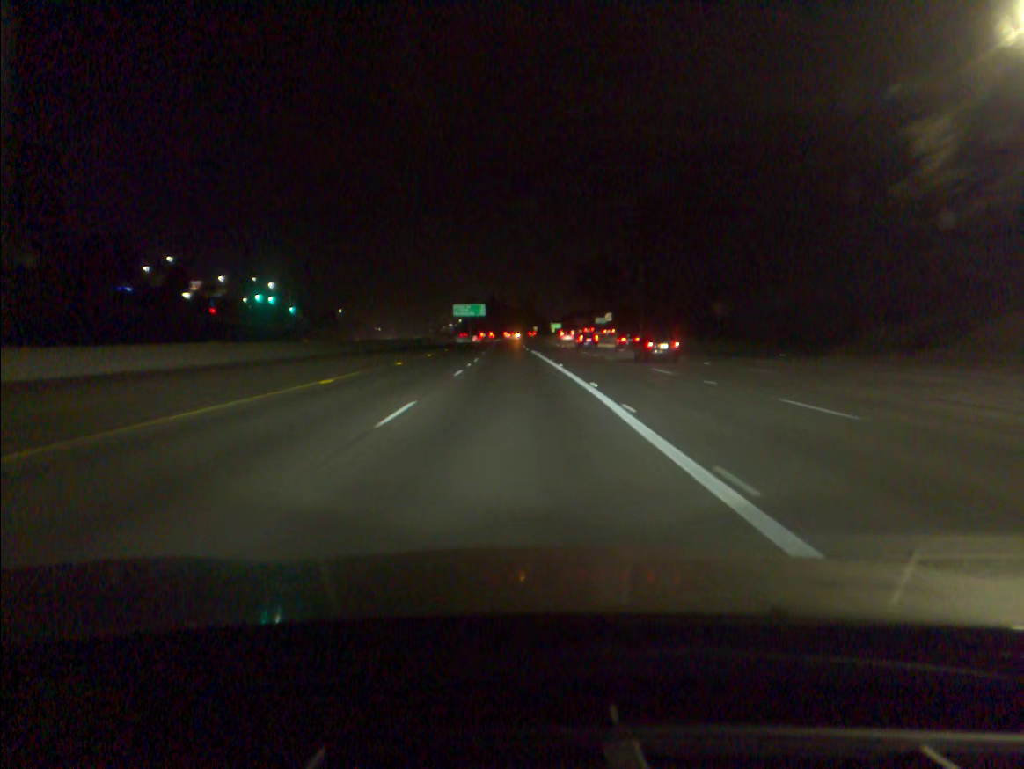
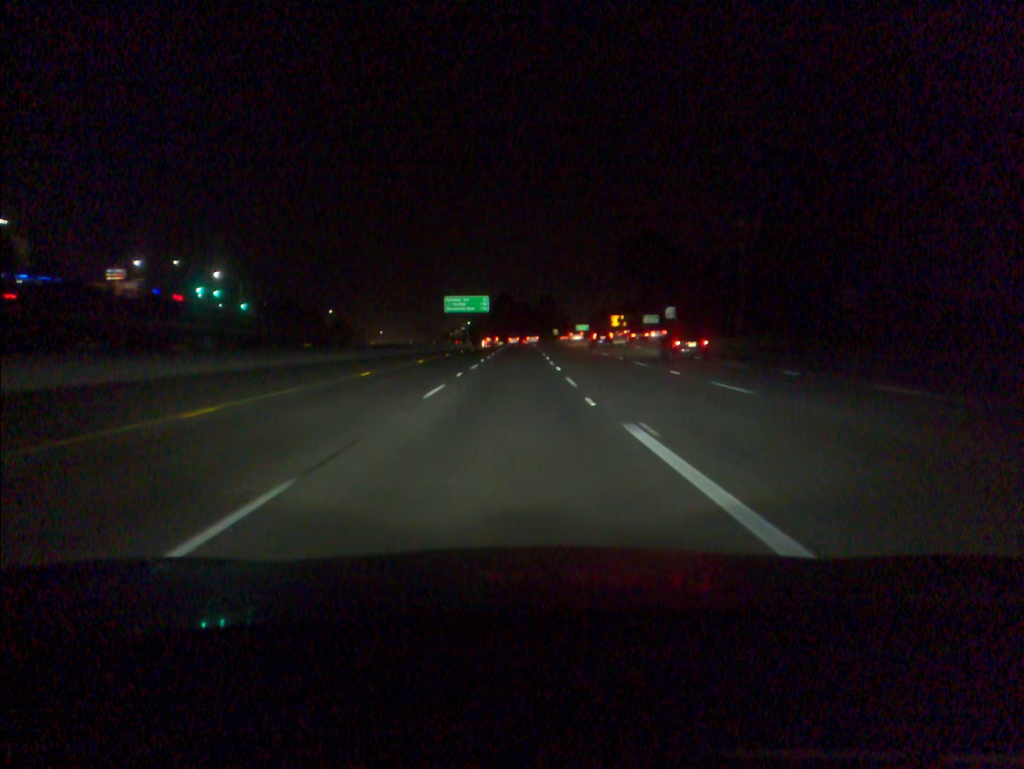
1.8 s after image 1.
(-0.6, +52.8) m; -1°
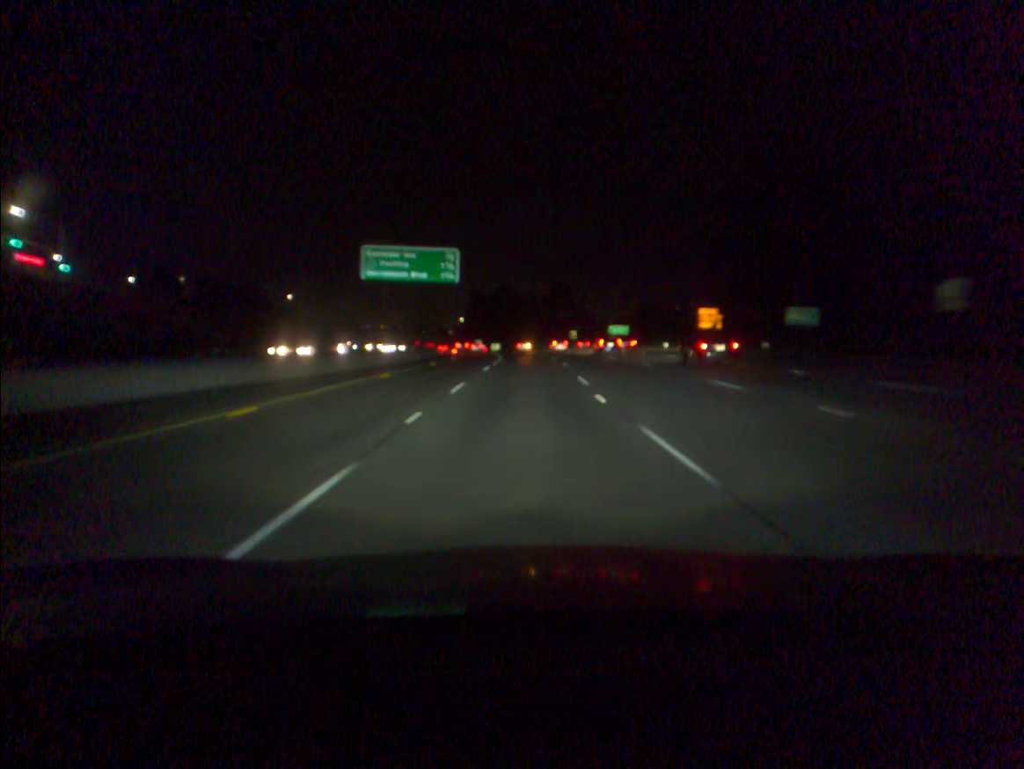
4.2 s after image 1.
(-0.3, +72.3) m; 0°
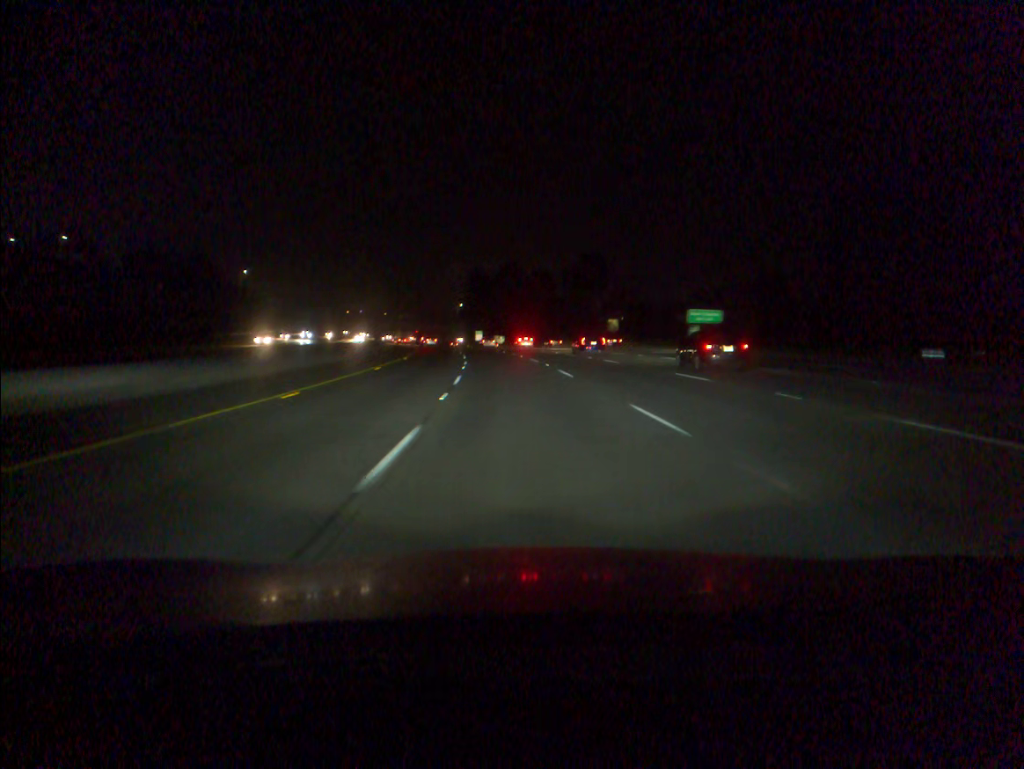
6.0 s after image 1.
(0.0, +54.8) m; 0°
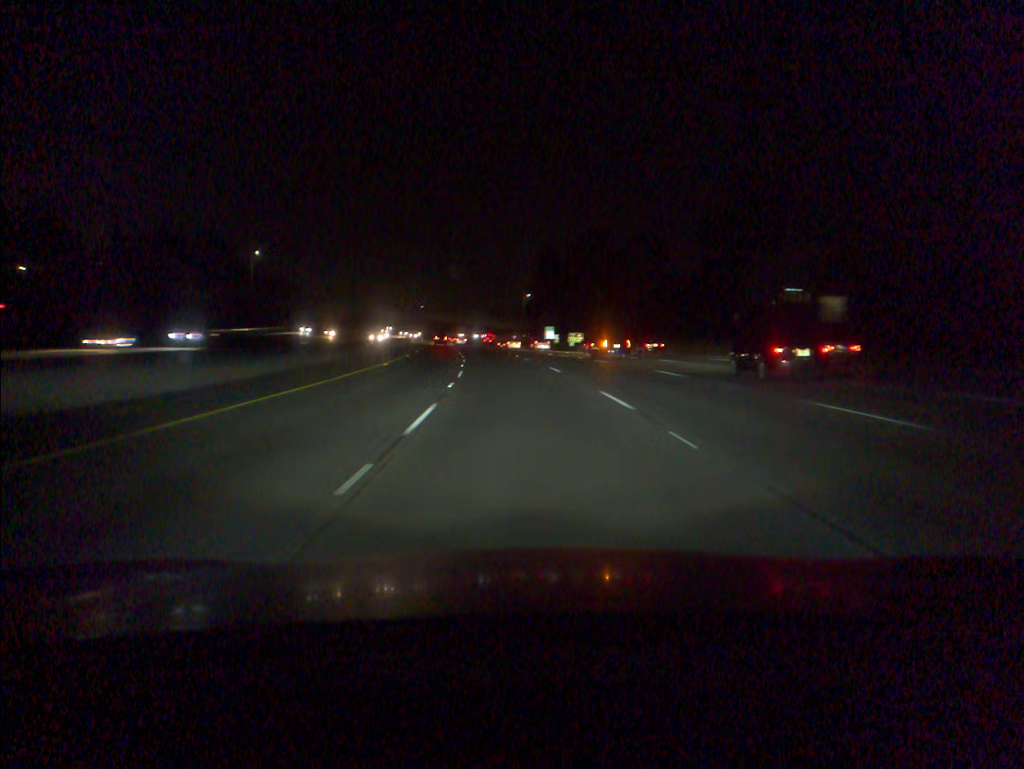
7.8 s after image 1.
(-2.4, +54.8) m; -5°
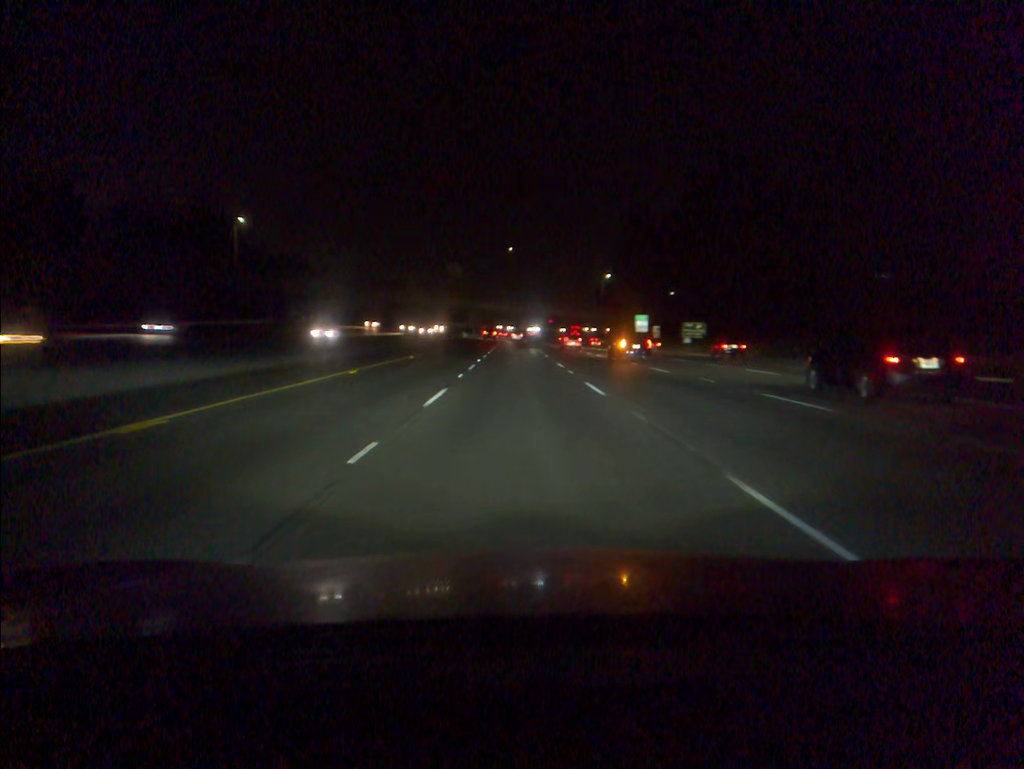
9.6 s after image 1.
(-2.4, +54.9) m; -5°
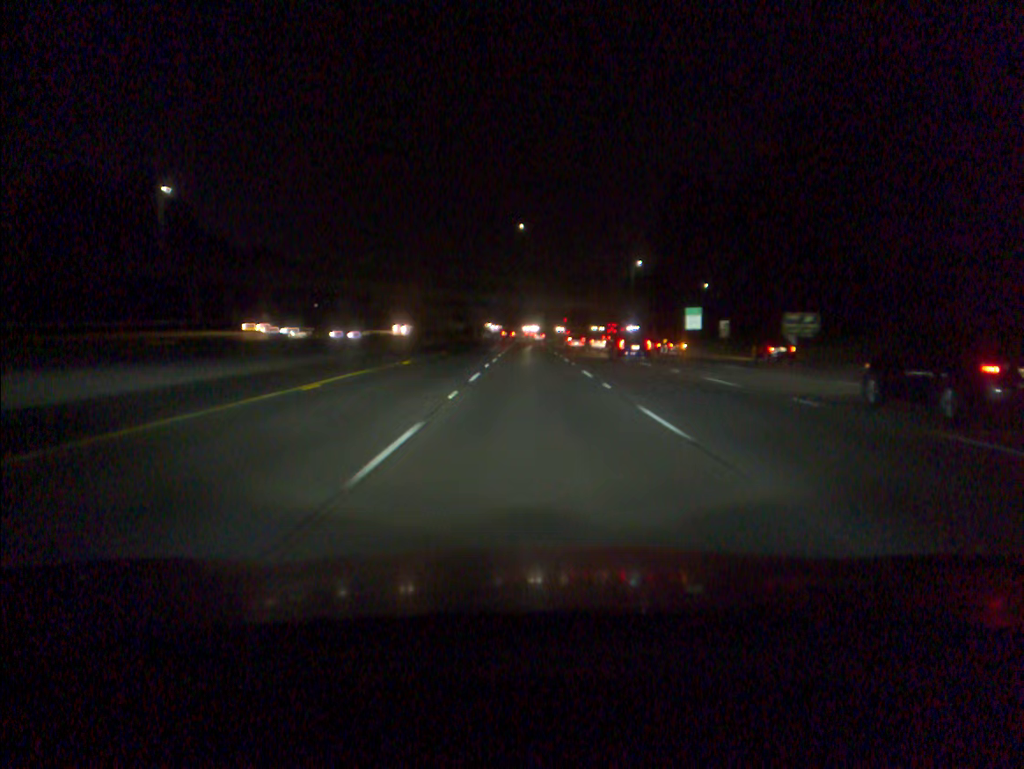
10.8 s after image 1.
(-0.4, +36.6) m; -1°
